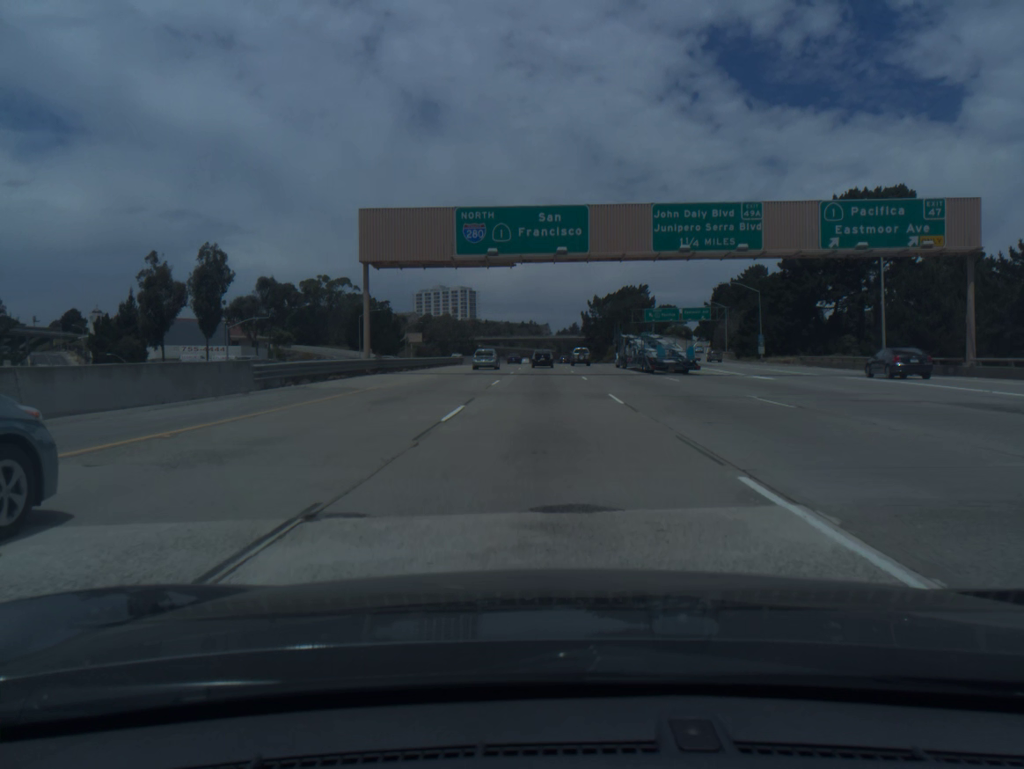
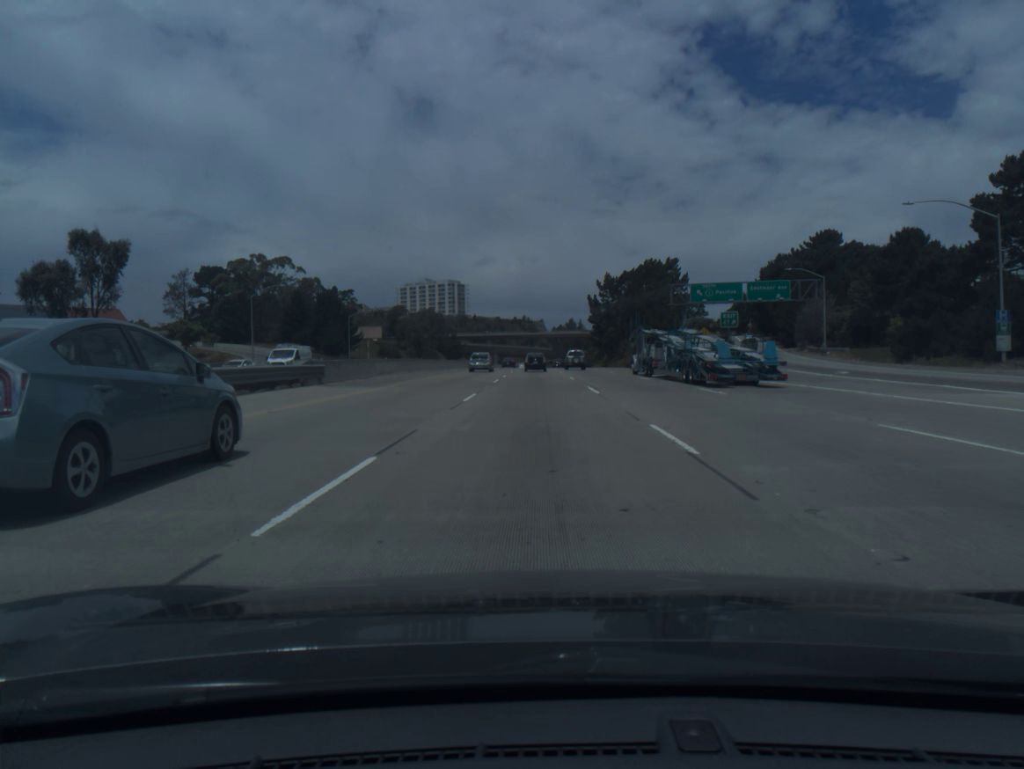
(+0.2, +53.2) m; 0°
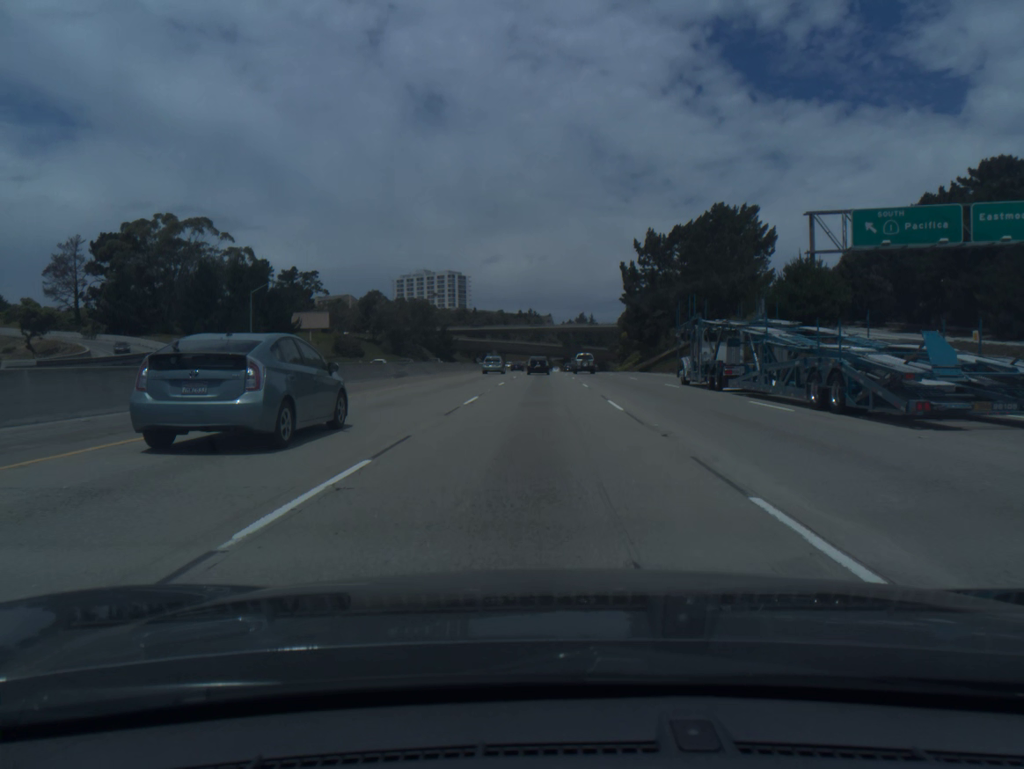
(-0.2, +52.4) m; -1°
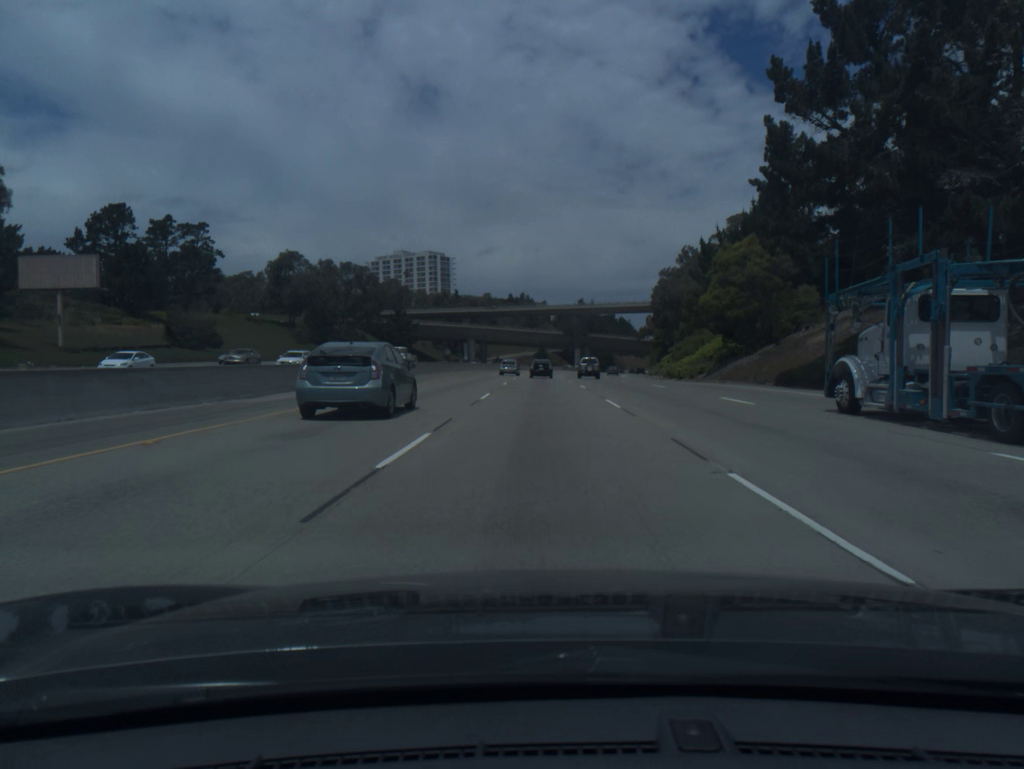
(+0.1, +69.7) m; 0°
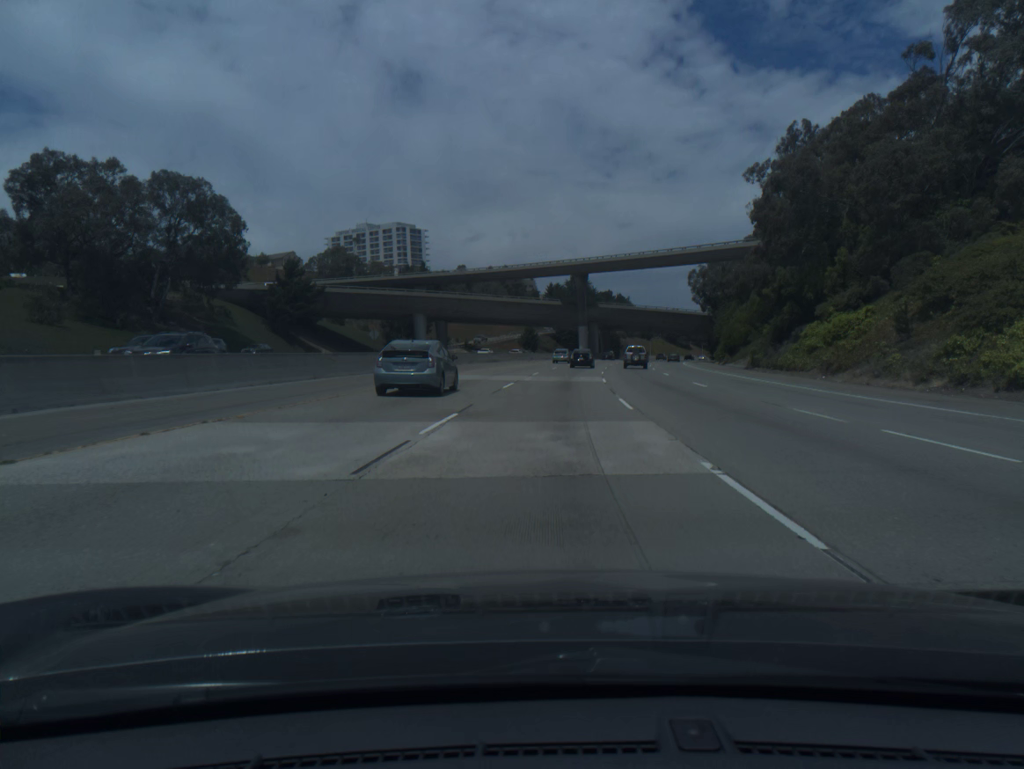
(+0.1, +69.7) m; +1°
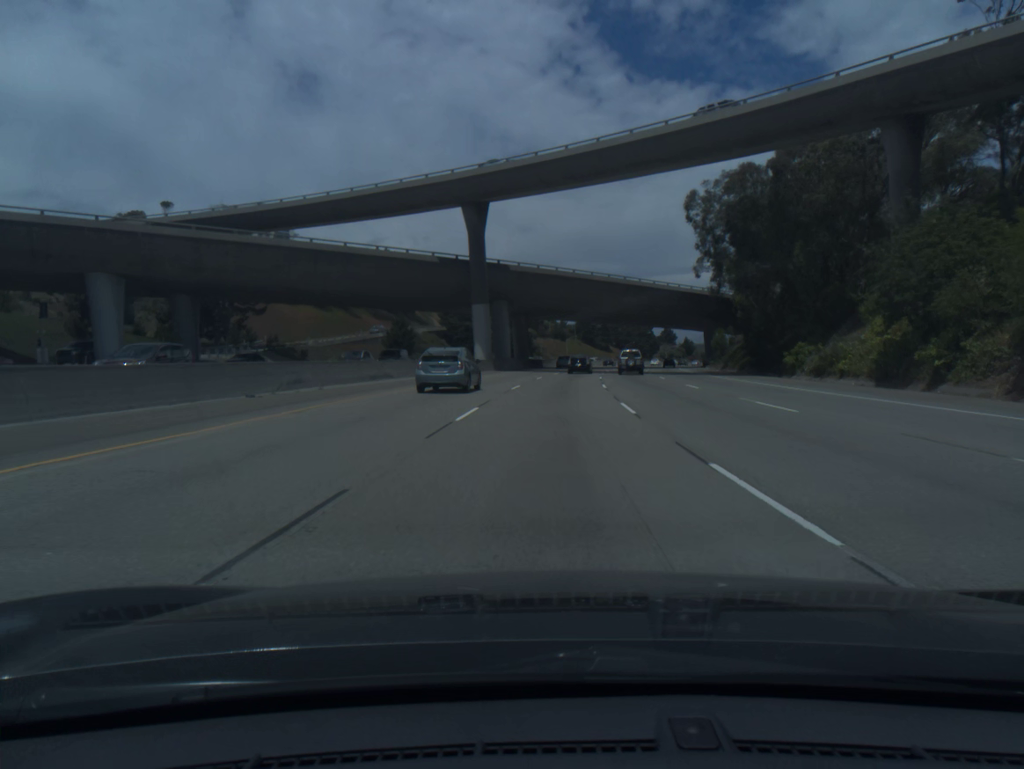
(+3.9, +69.3) m; +7°
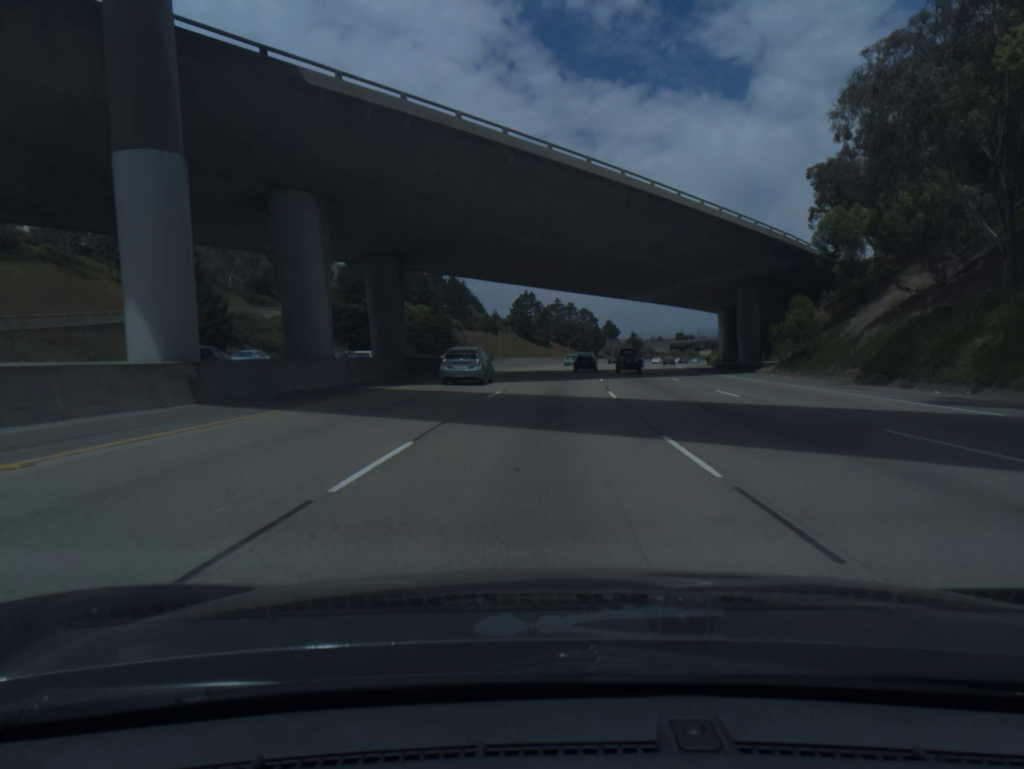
(+2.1, +52.0) m; +5°
